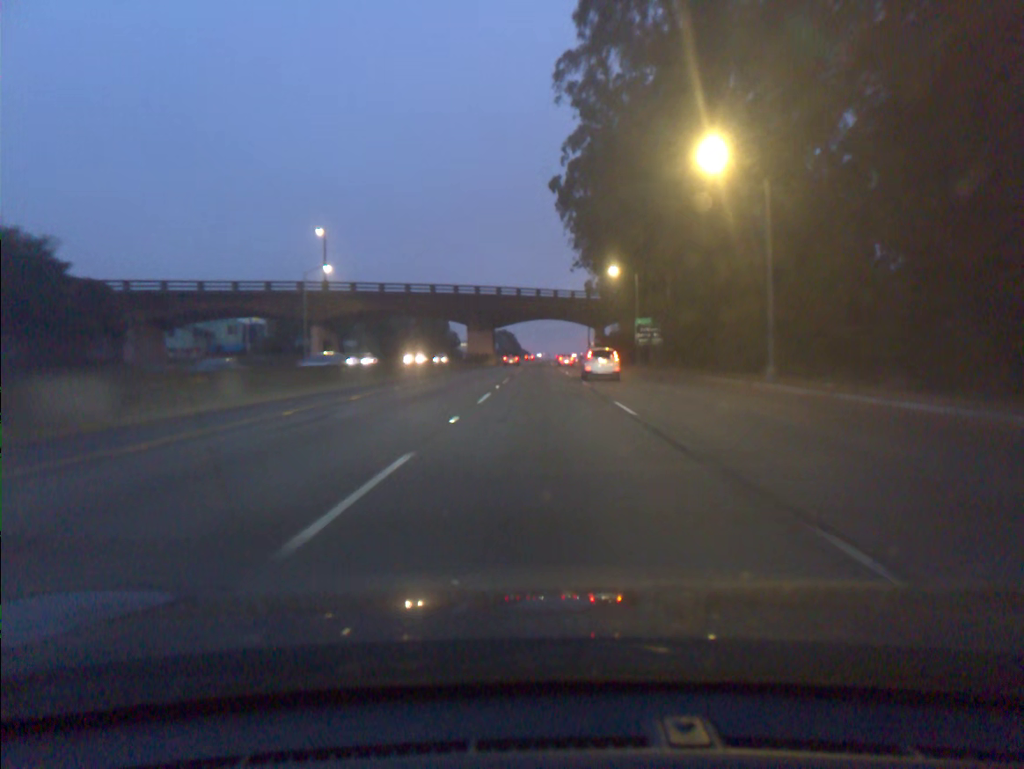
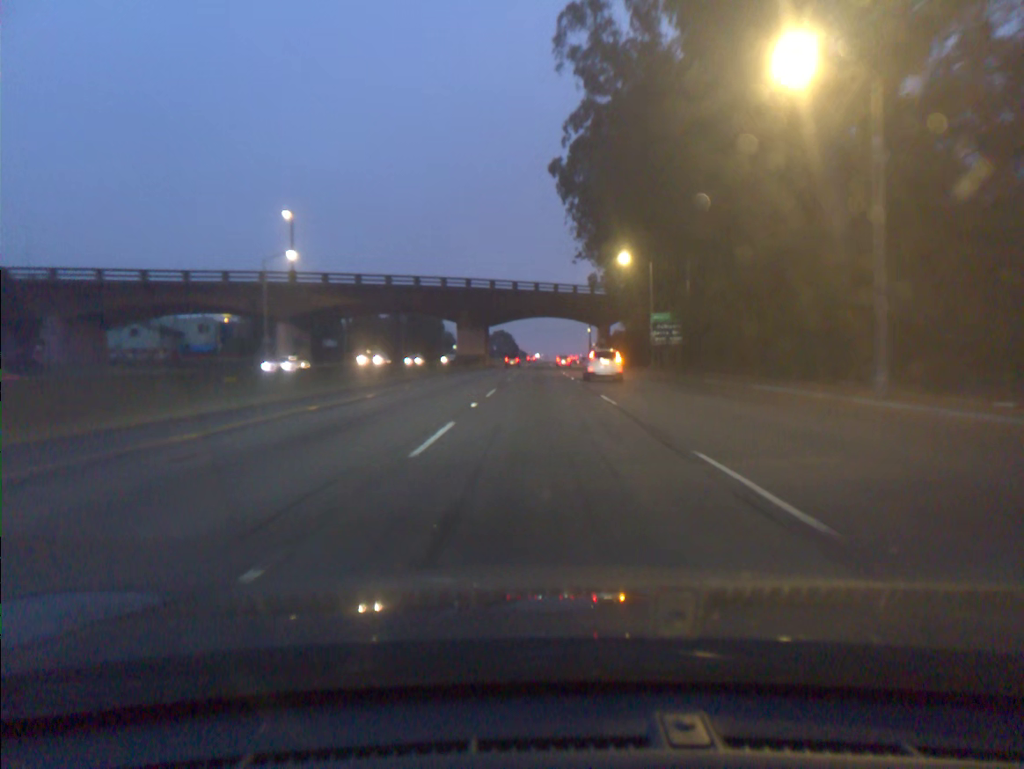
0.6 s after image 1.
(0.0, +10.4) m; 0°
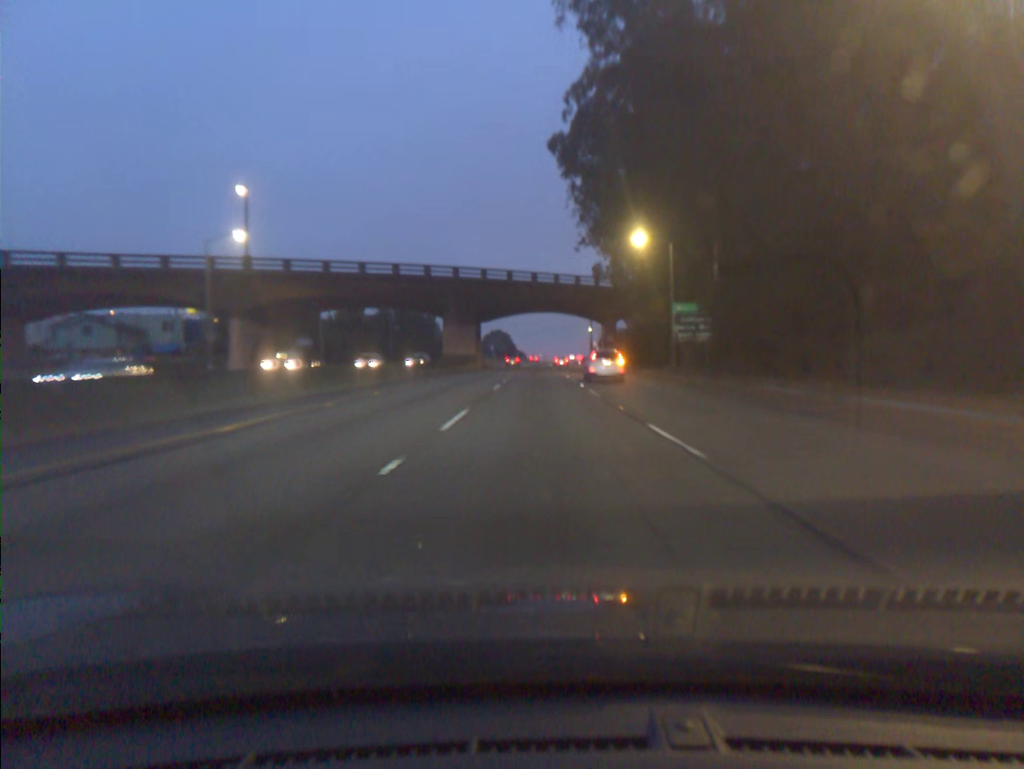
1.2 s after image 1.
(0.0, +10.6) m; 0°
